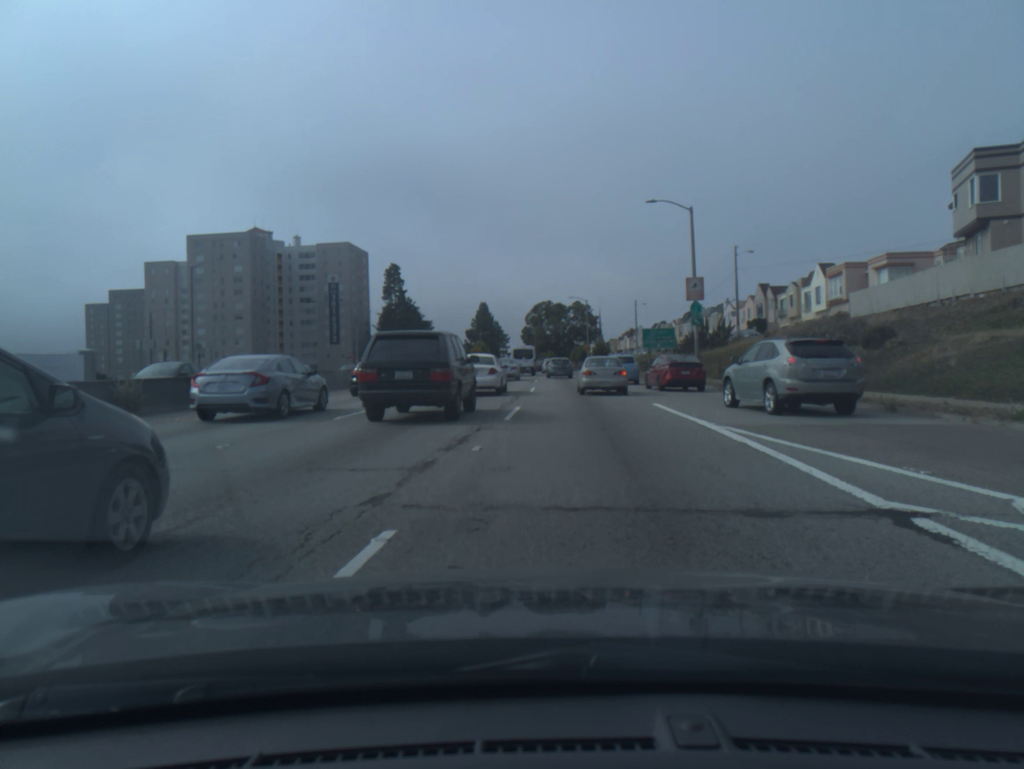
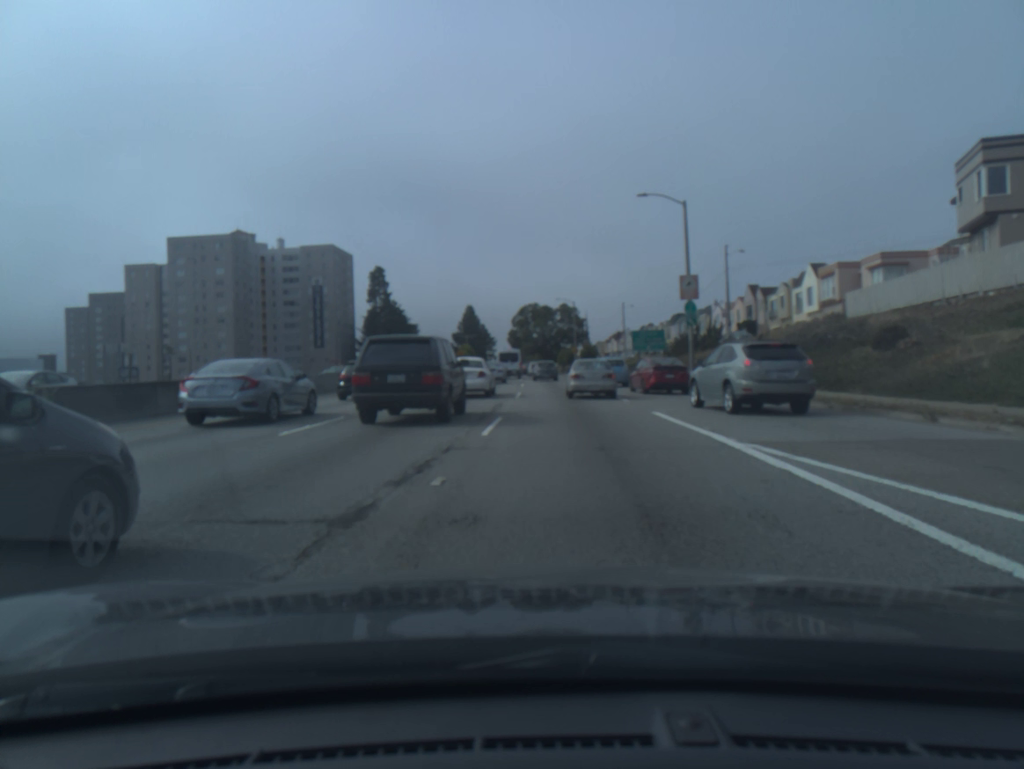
(0.0, +2.5) m; +1°
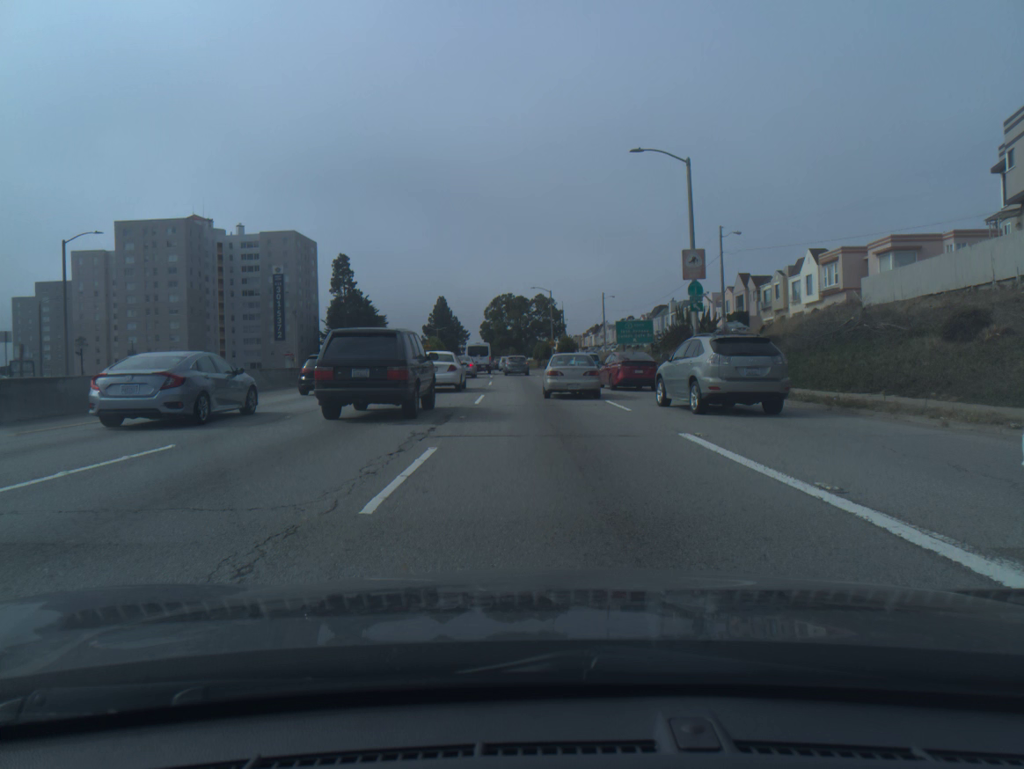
(+0.1, +6.9) m; +1°
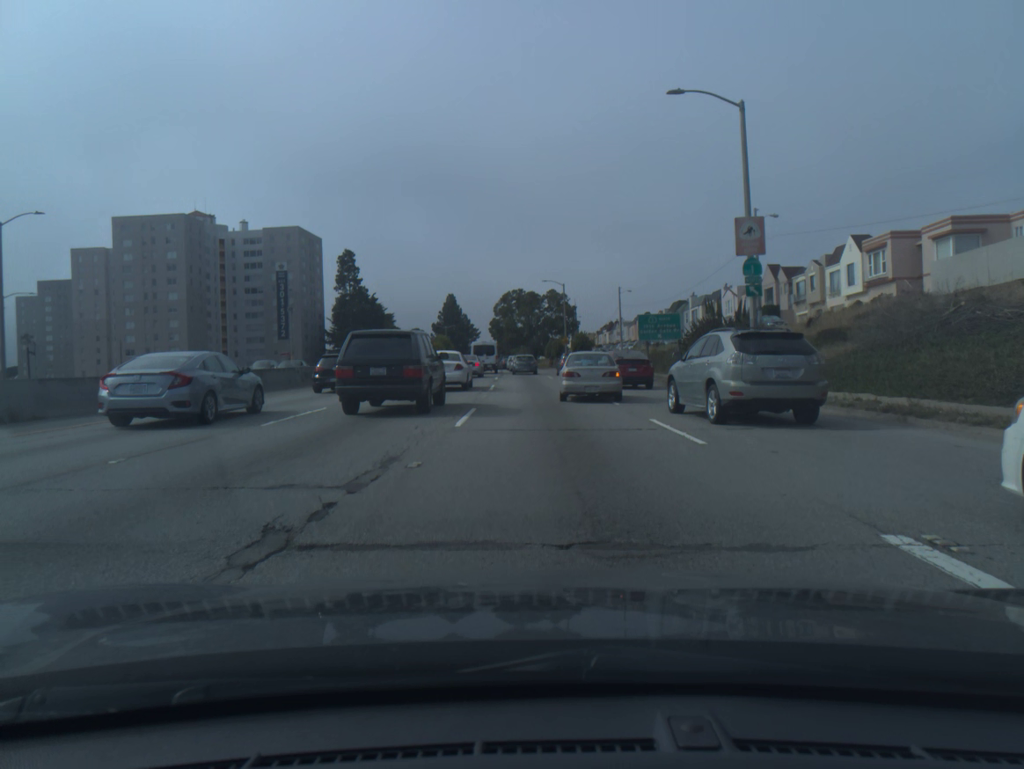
(0.0, +7.0) m; -2°
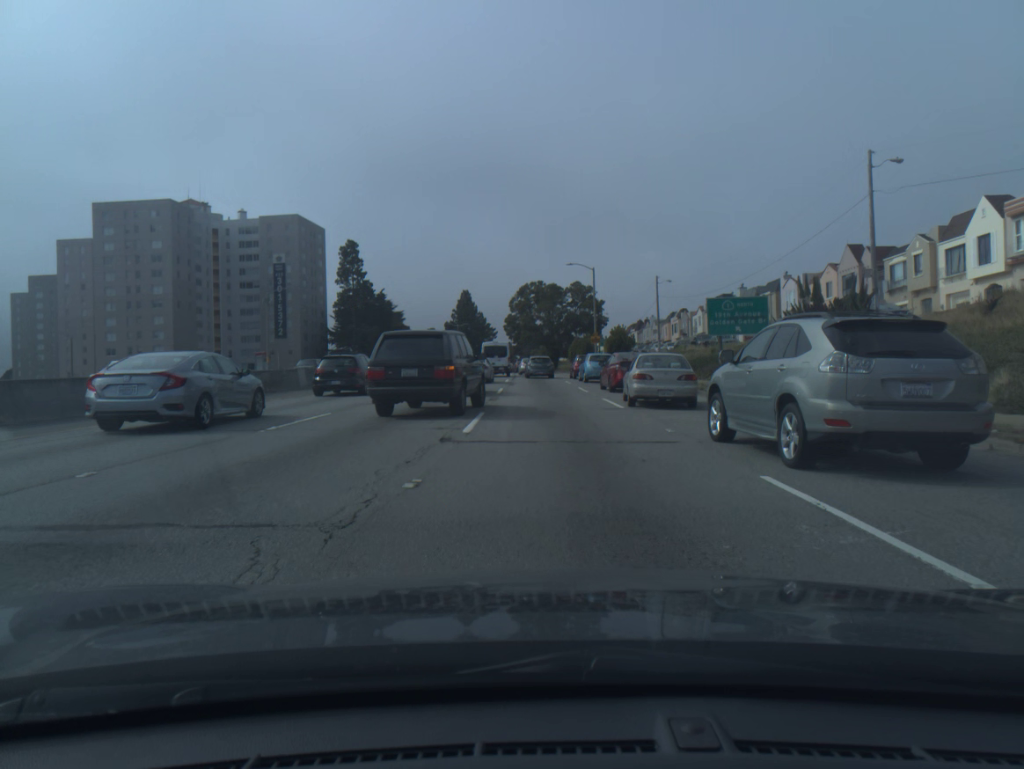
(0.0, +15.8) m; 0°
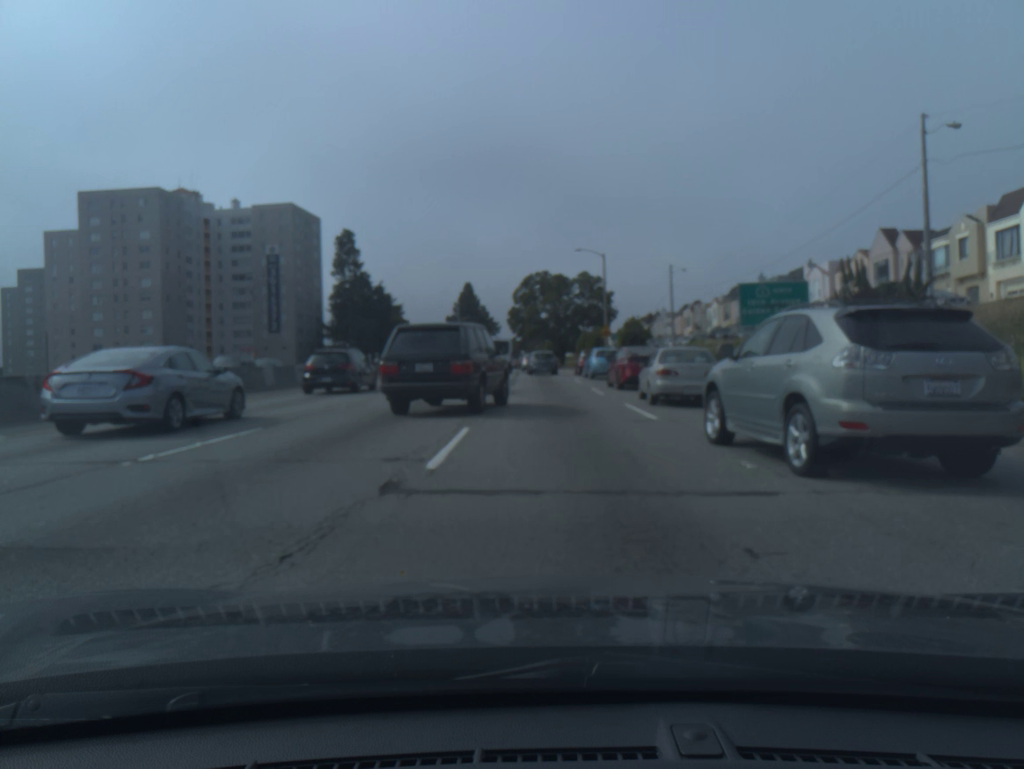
(0.0, +4.5) m; -1°
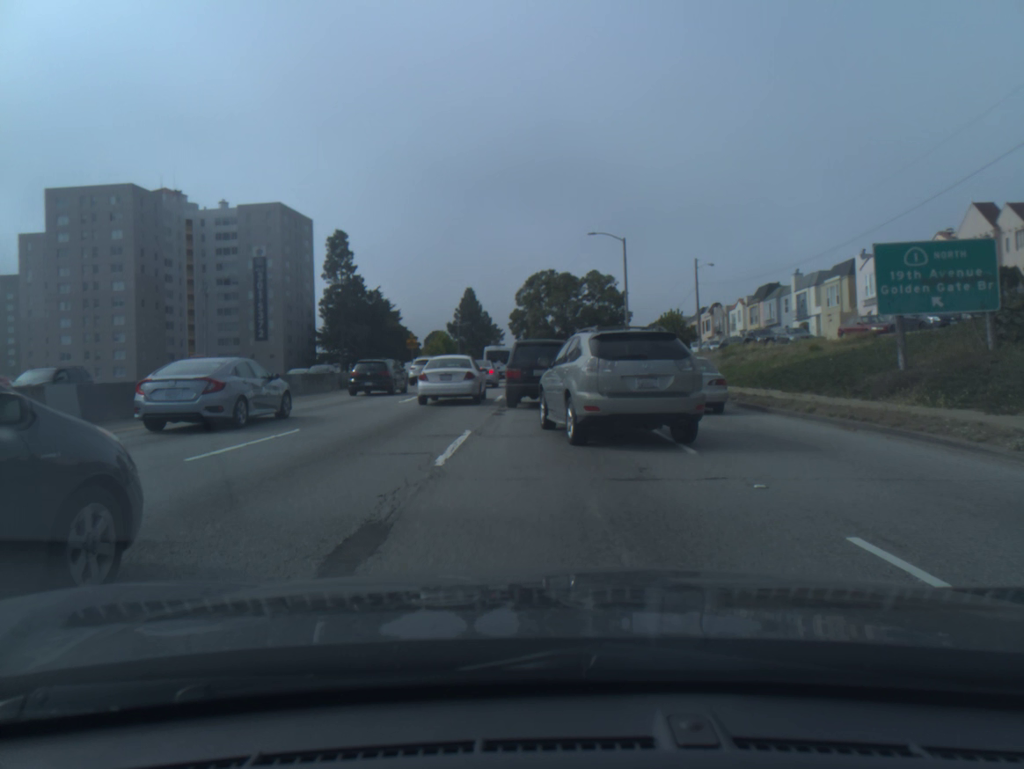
(-0.1, +13.8) m; -1°
